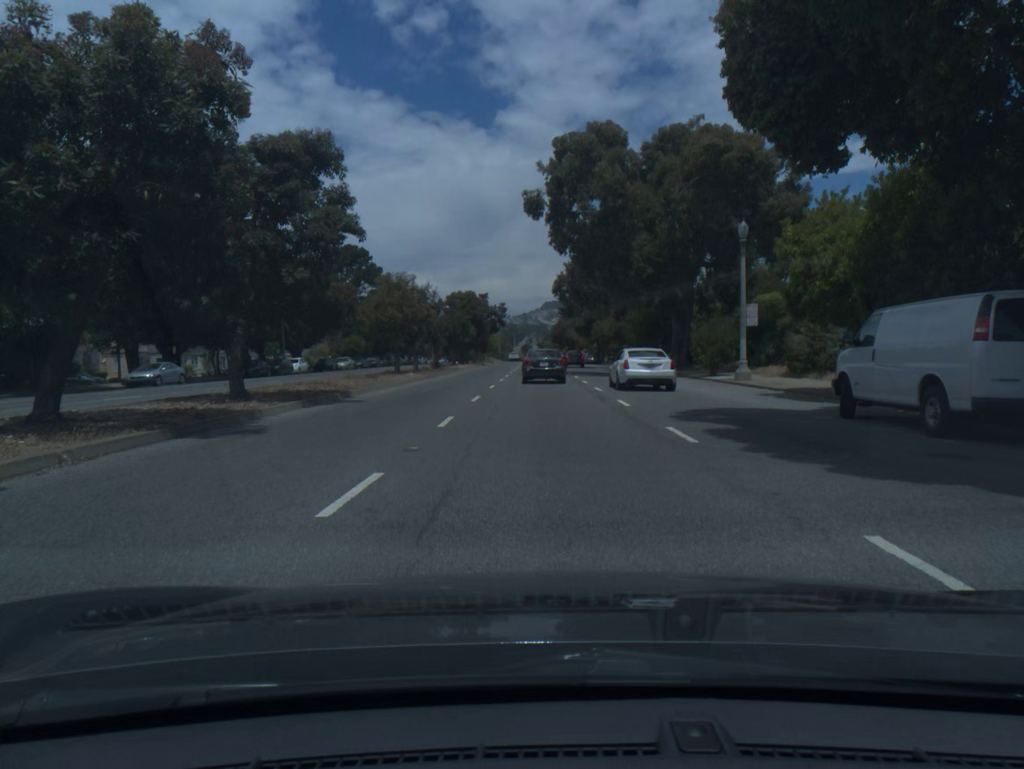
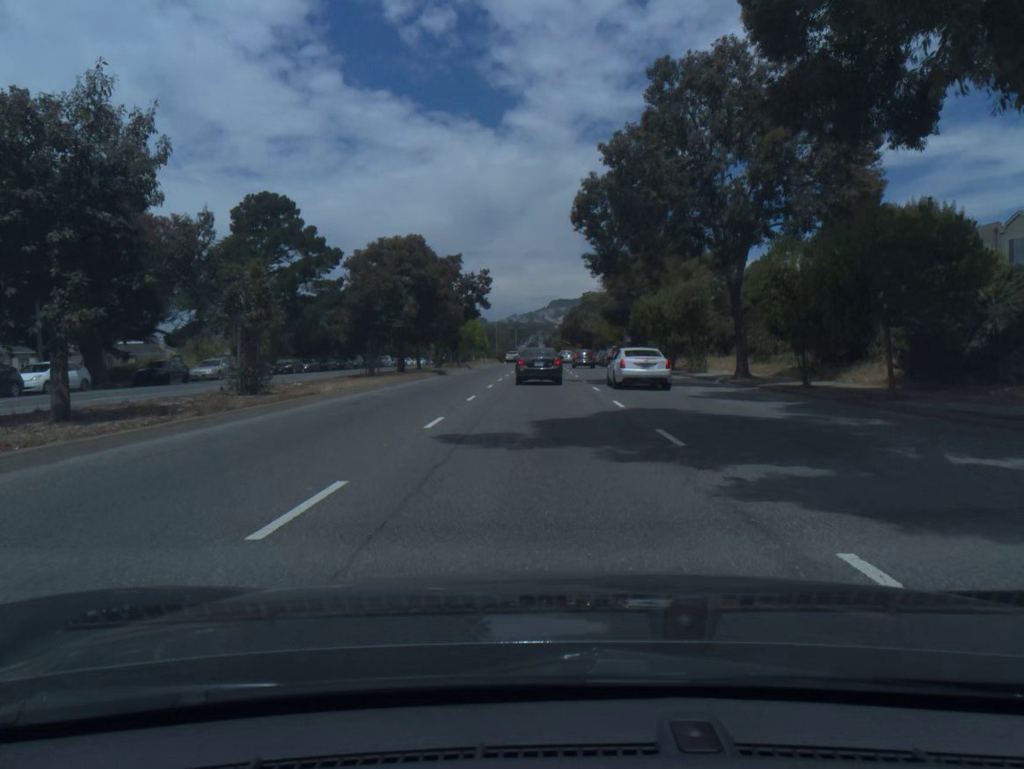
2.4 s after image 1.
(0.0, +36.8) m; -1°
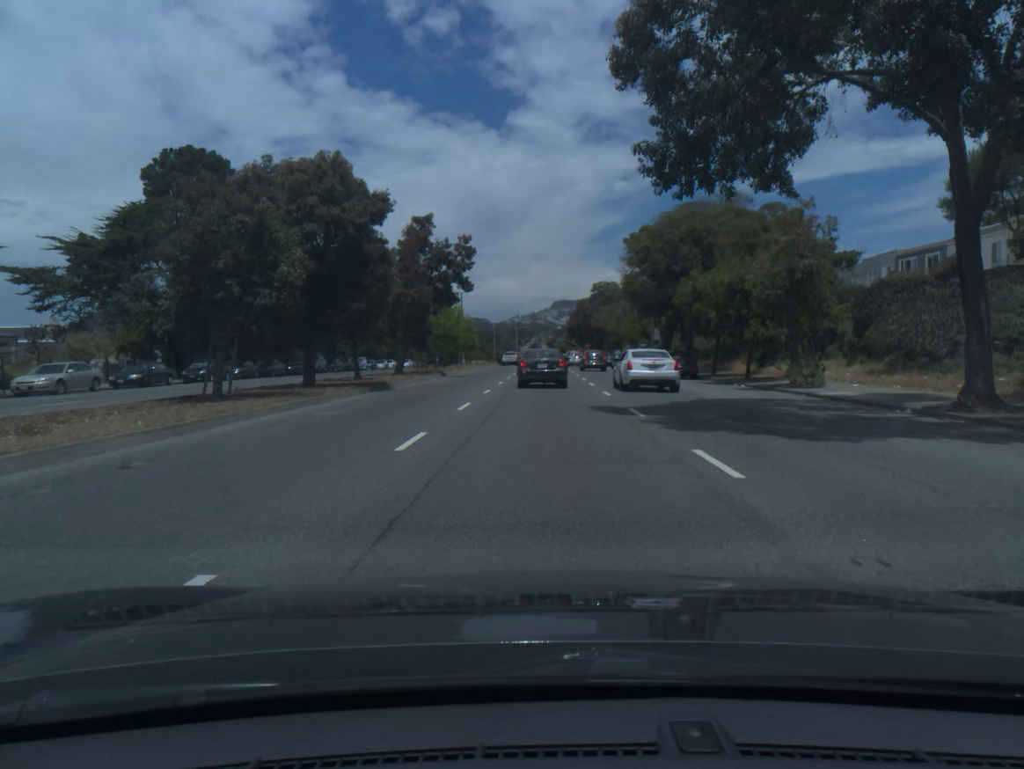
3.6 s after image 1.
(0.0, +17.6) m; 0°
